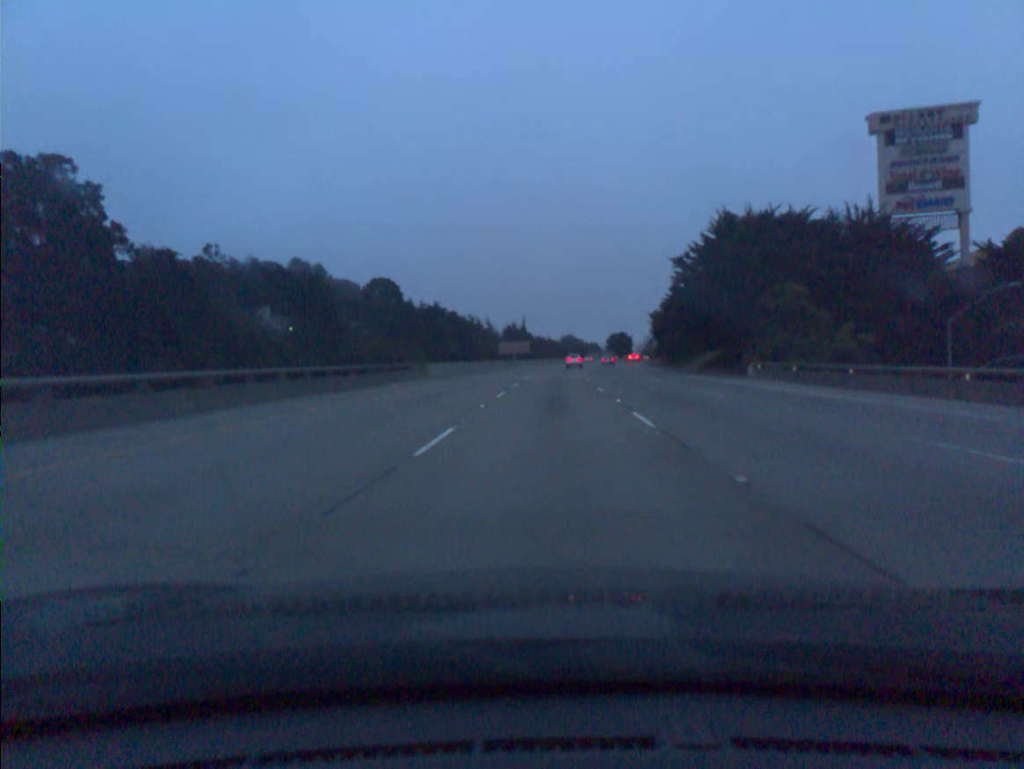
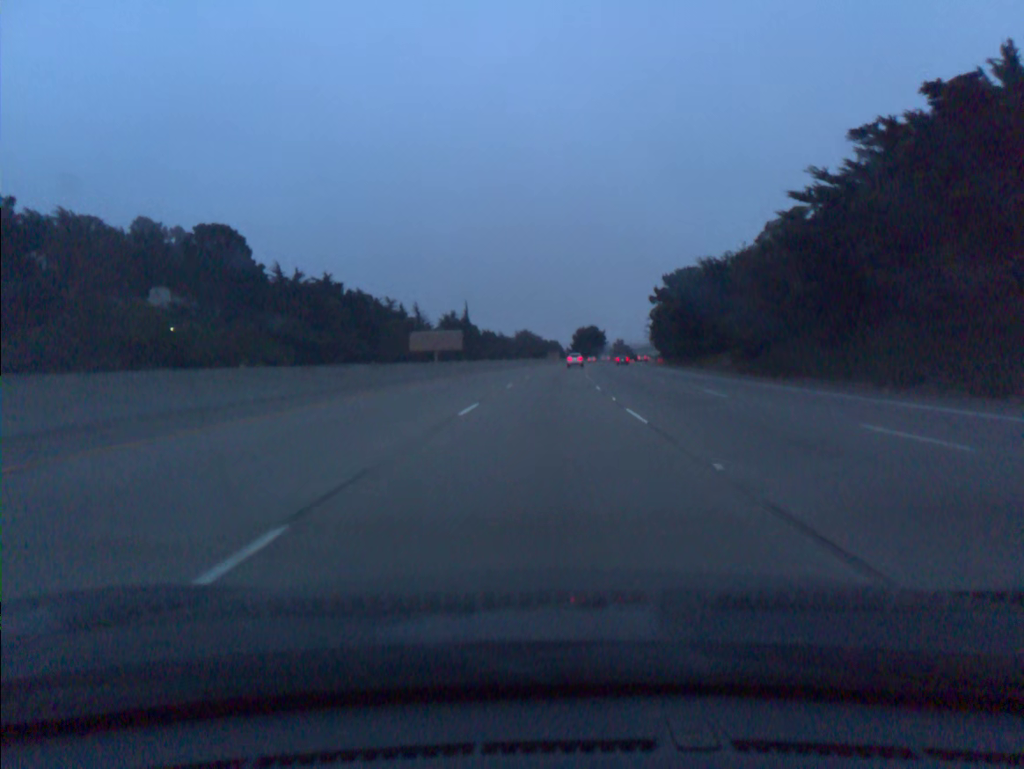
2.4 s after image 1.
(+2.2, +72.5) m; +3°
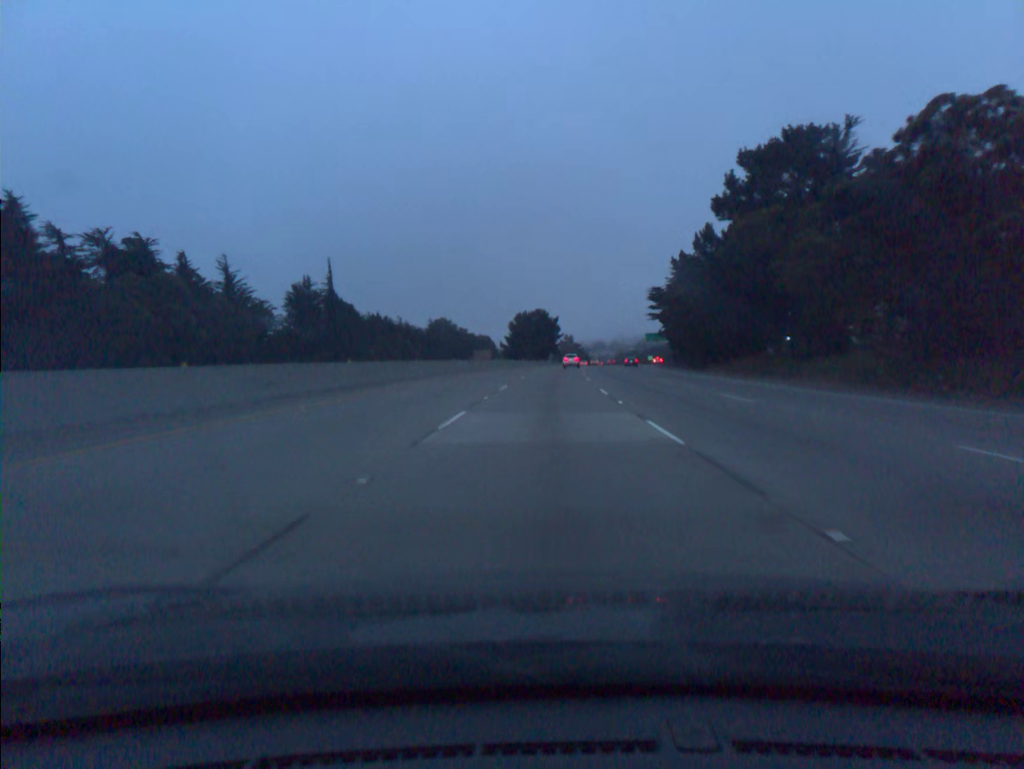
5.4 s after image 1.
(+3.5, +91.1) m; +5°
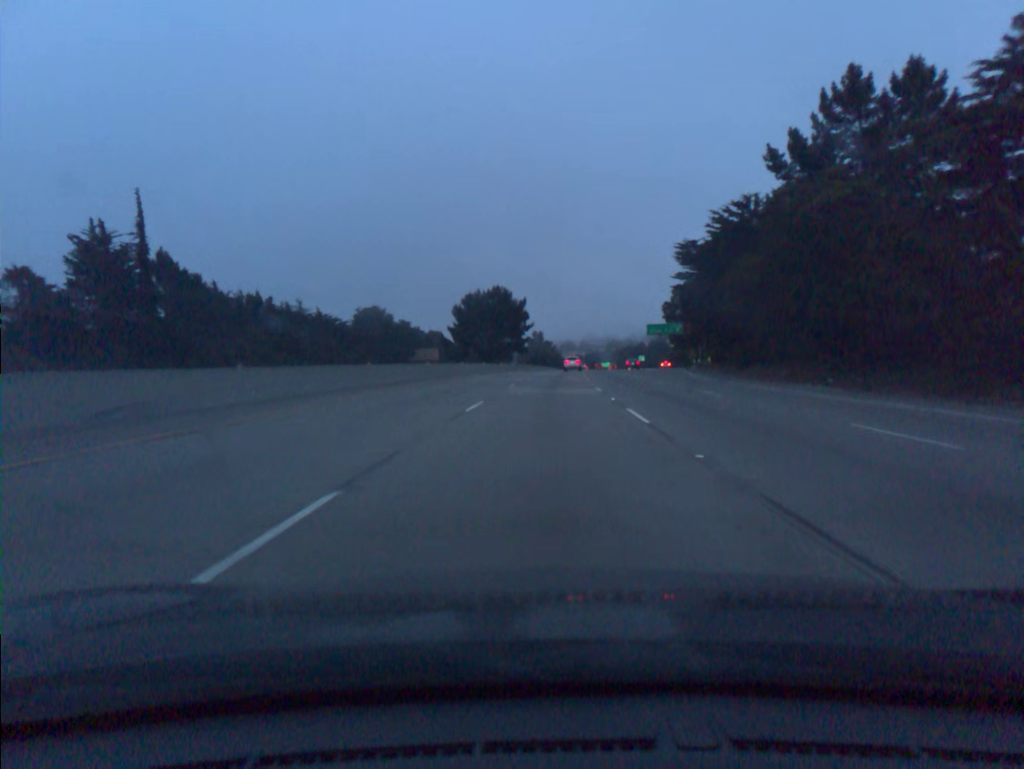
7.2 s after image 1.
(+1.2, +54.8) m; +2°
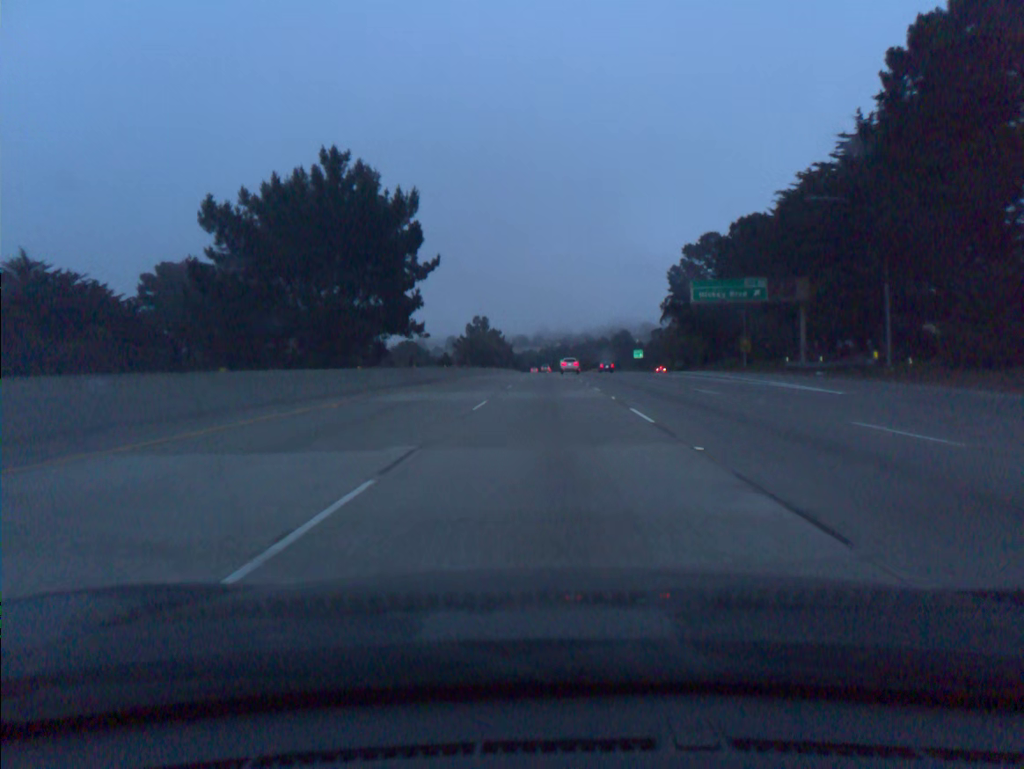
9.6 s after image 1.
(+2.2, +73.2) m; +3°
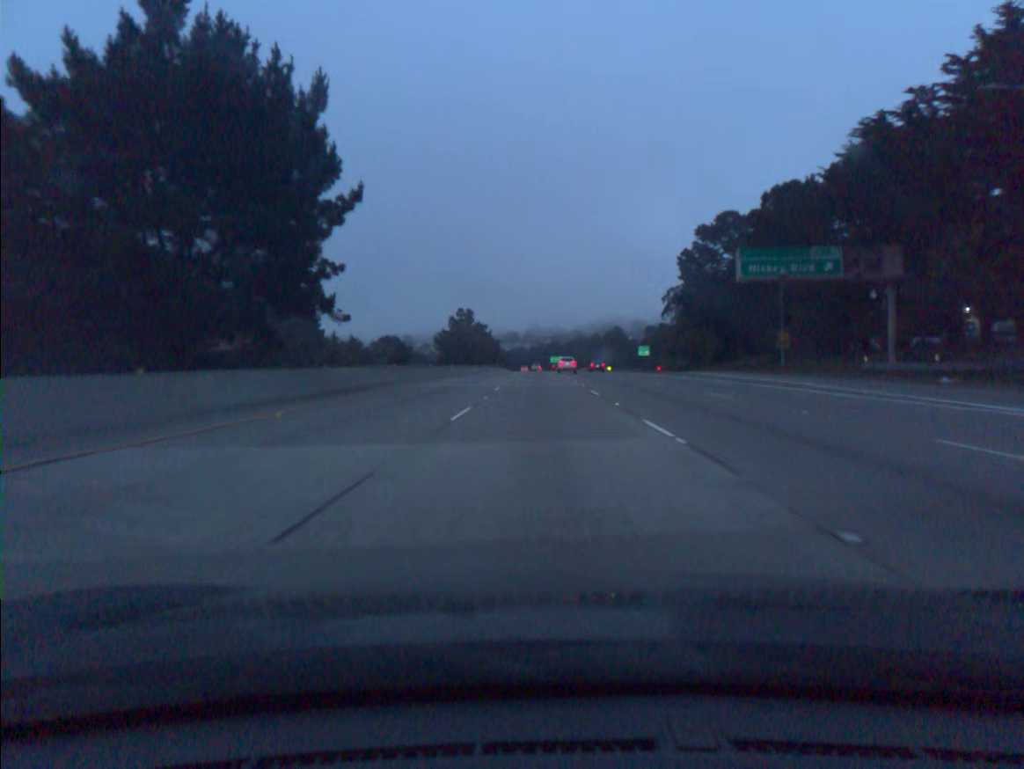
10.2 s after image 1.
(+0.1, +18.3) m; +1°
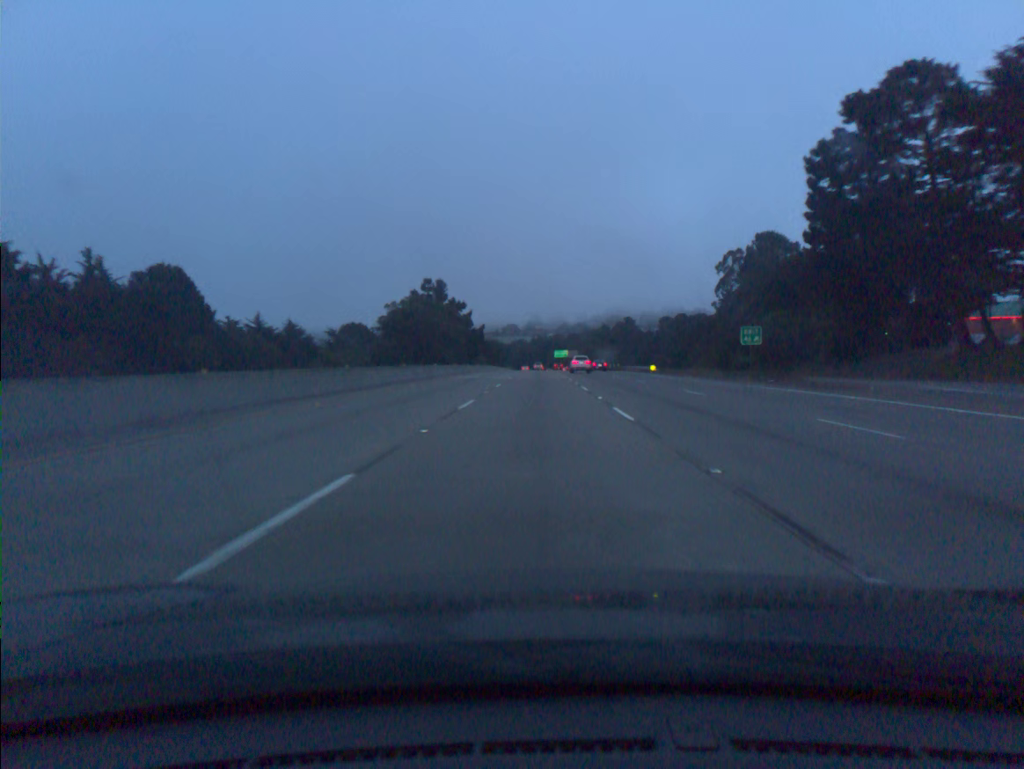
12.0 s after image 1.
(+0.2, +54.6) m; 0°
